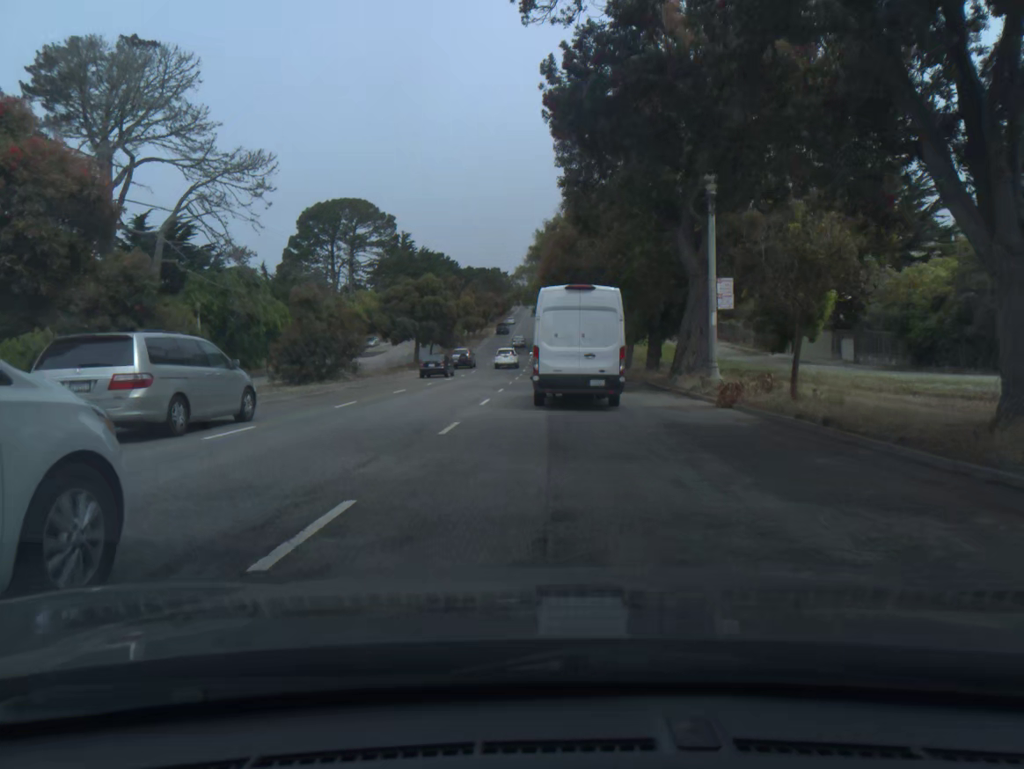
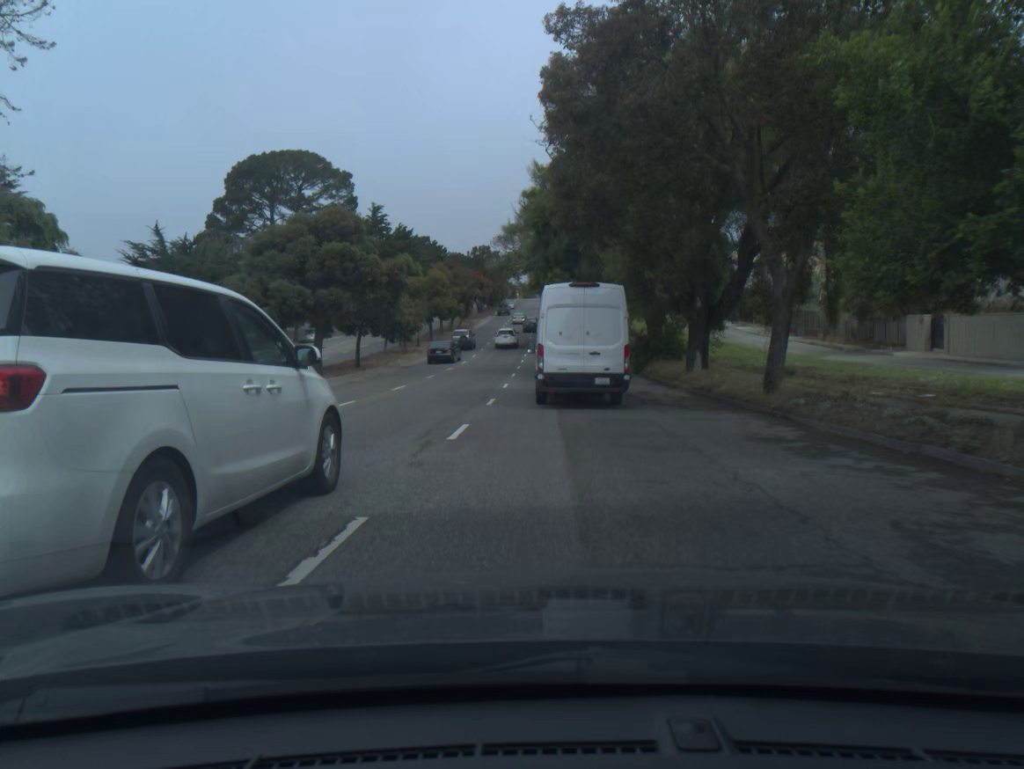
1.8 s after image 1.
(0.0, +29.4) m; 0°
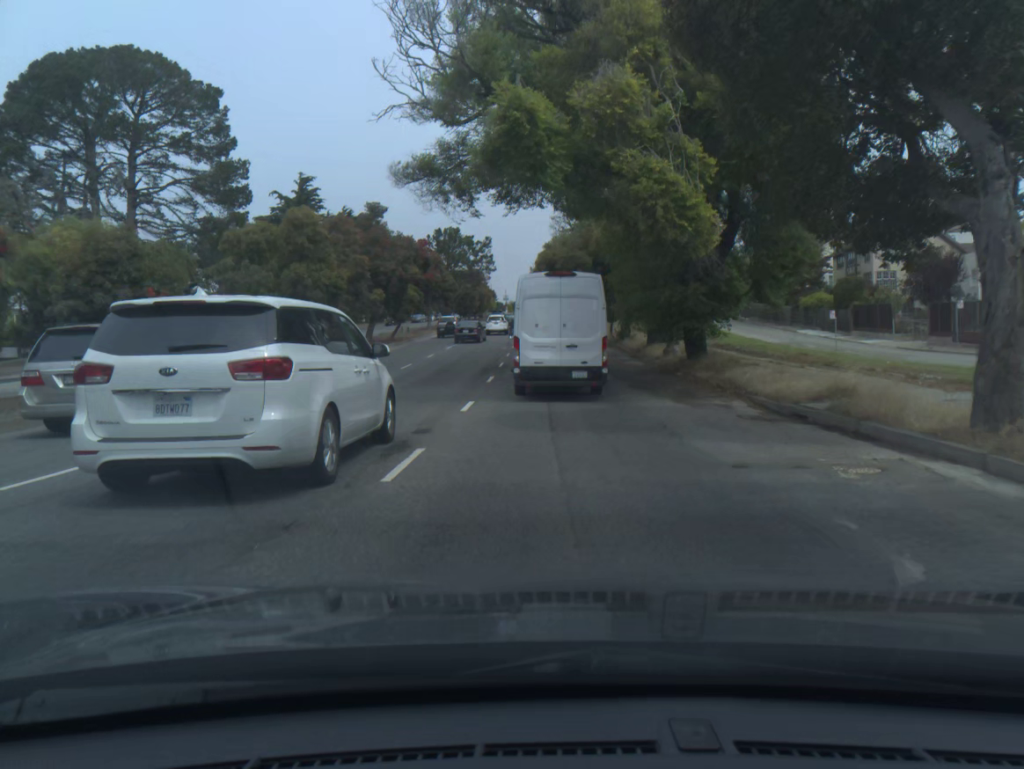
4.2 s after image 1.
(+0.3, +40.3) m; +1°
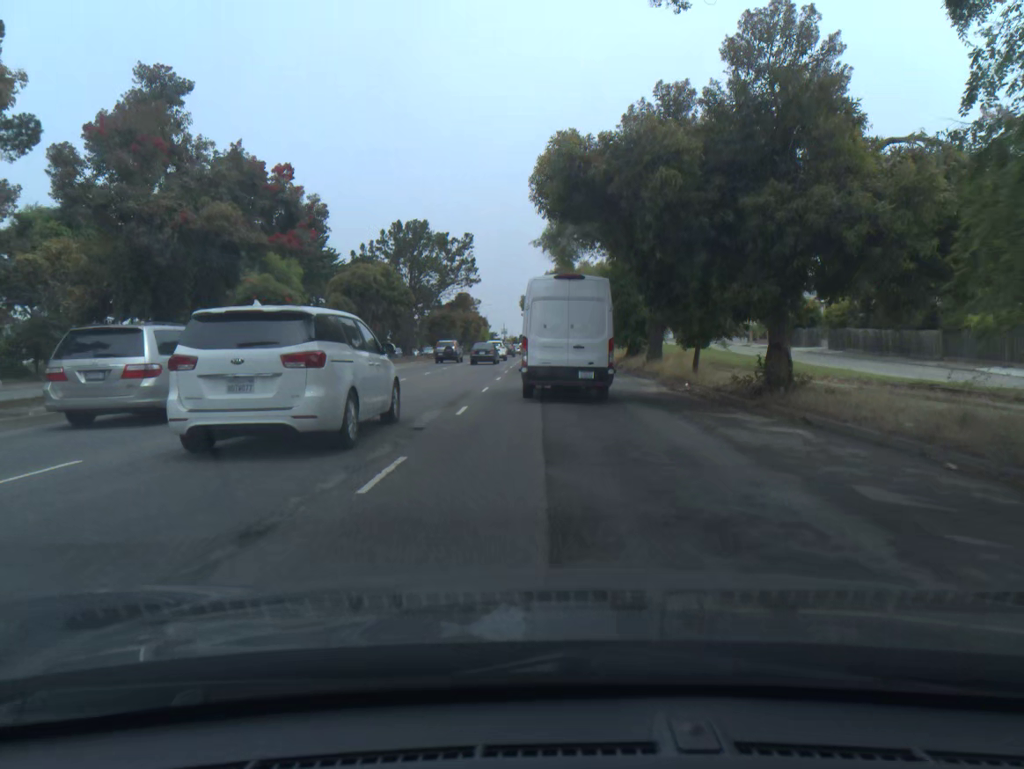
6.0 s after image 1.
(0.0, +29.6) m; 0°
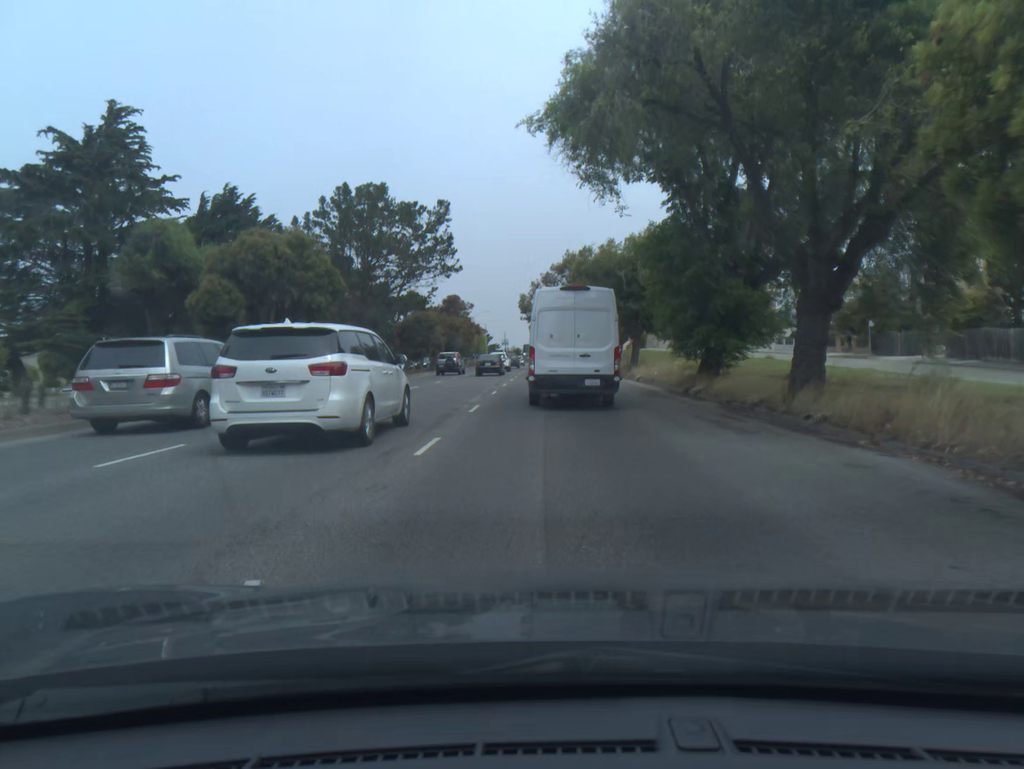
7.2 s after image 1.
(0.0, +19.1) m; 0°
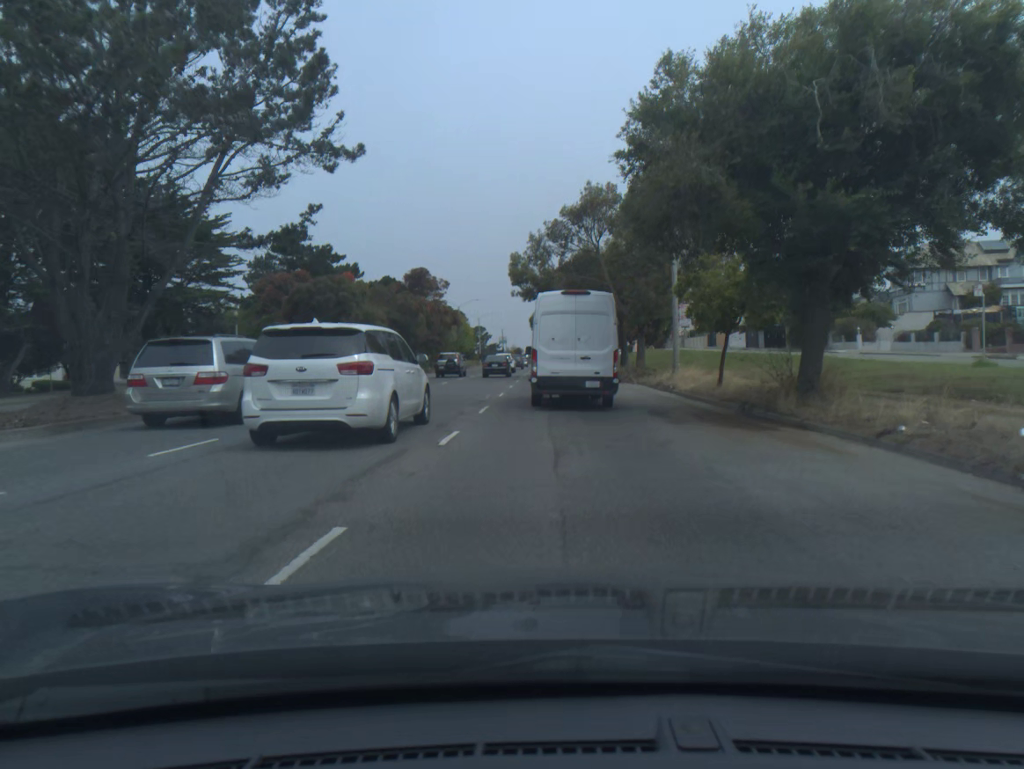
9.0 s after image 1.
(-0.1, +28.4) m; 0°
